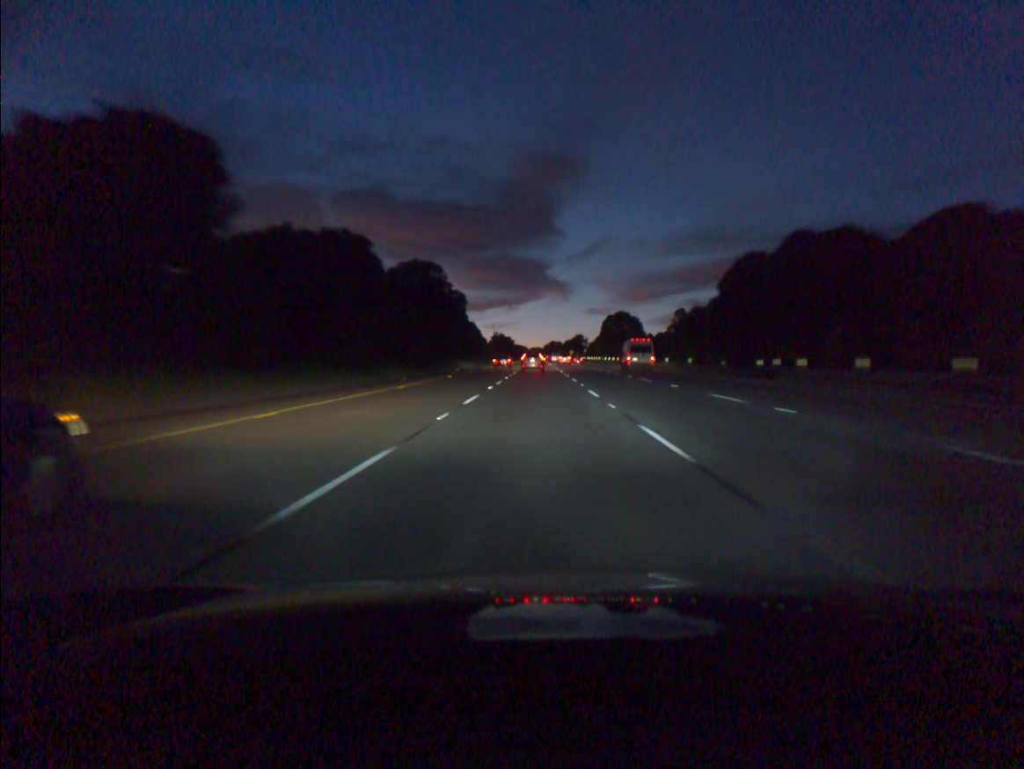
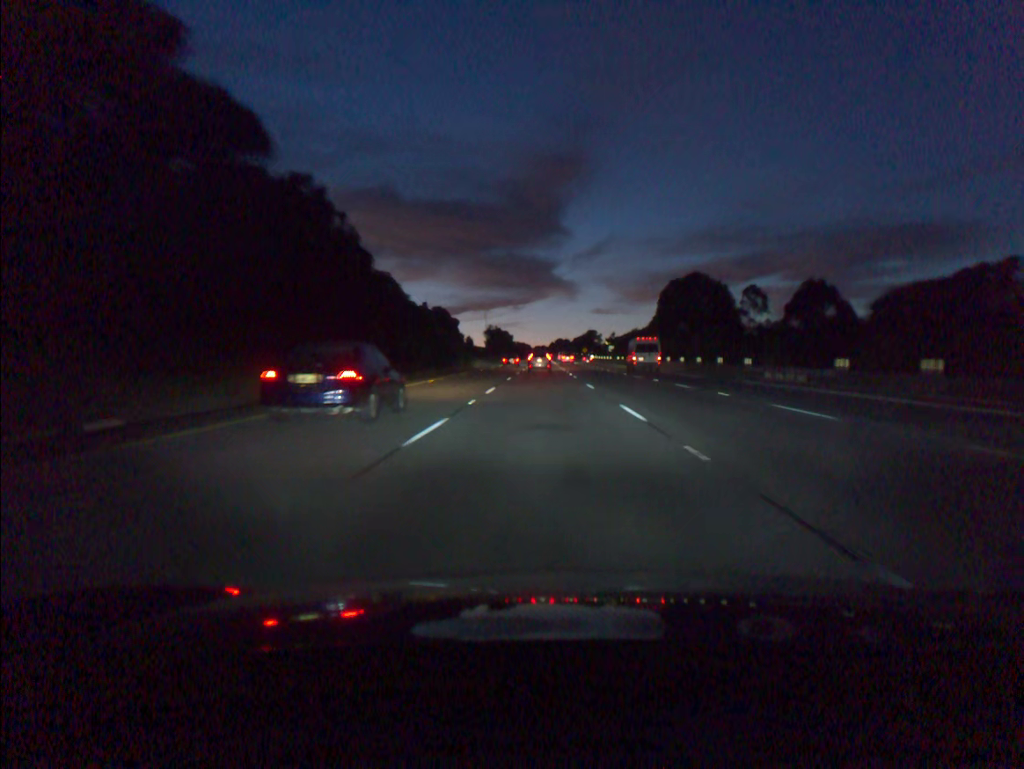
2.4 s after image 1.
(-0.3, +68.0) m; 0°
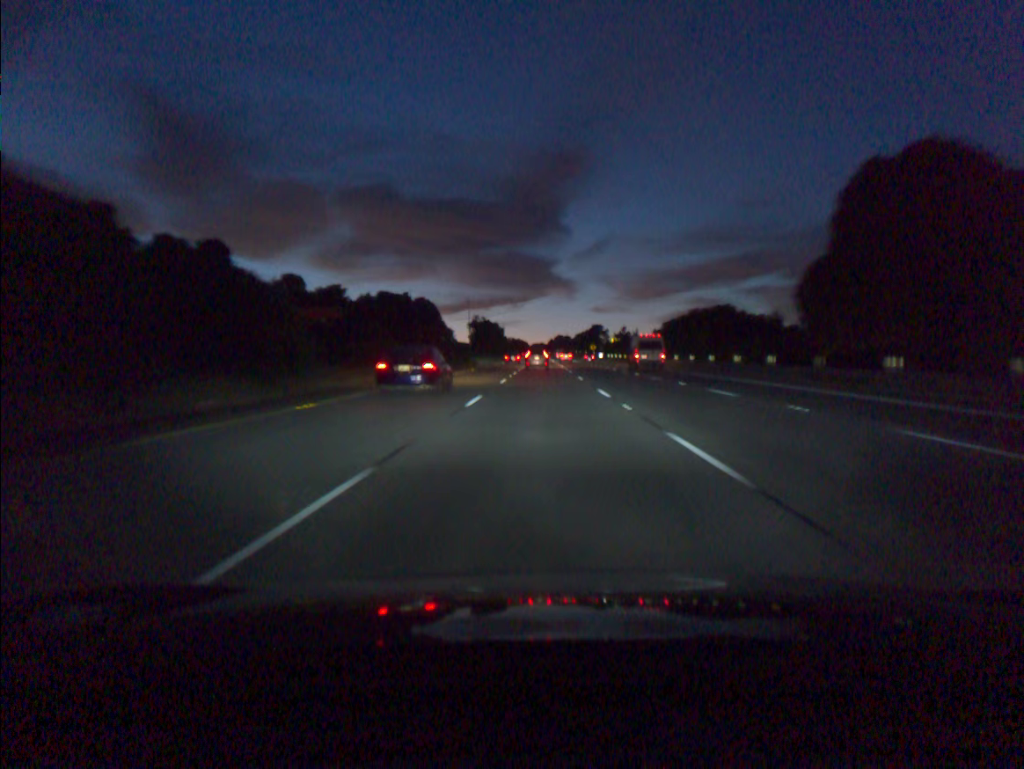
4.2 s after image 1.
(+0.1, +50.6) m; 0°
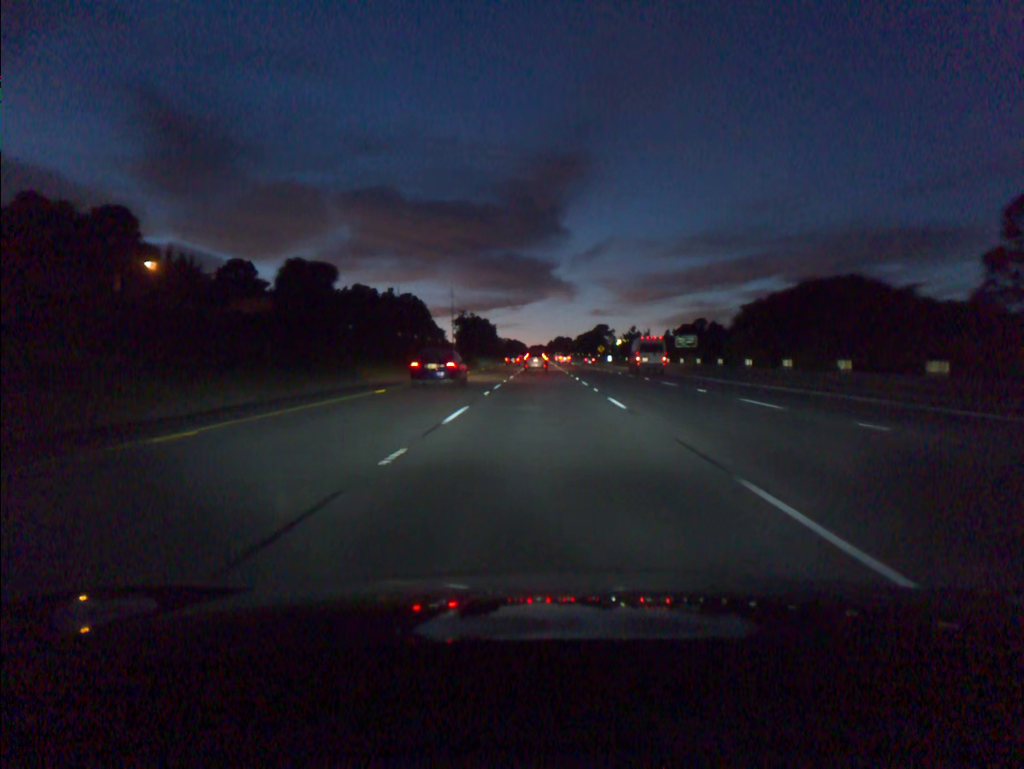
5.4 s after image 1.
(0.0, +33.6) m; 0°
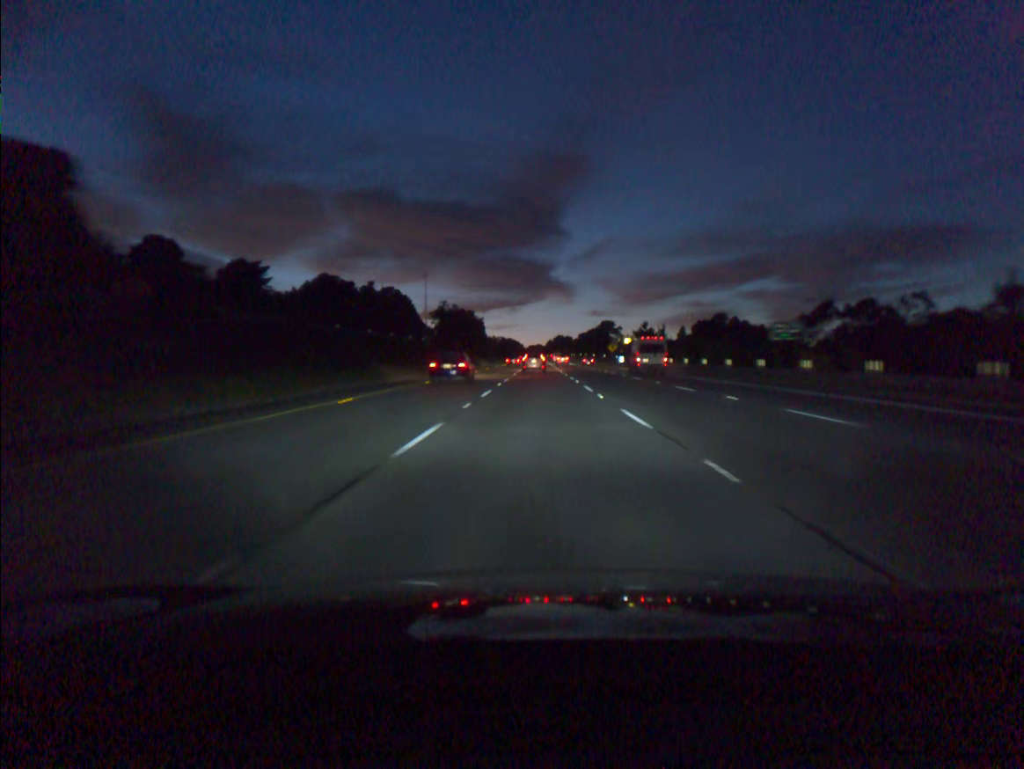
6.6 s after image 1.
(+0.1, +33.6) m; 0°
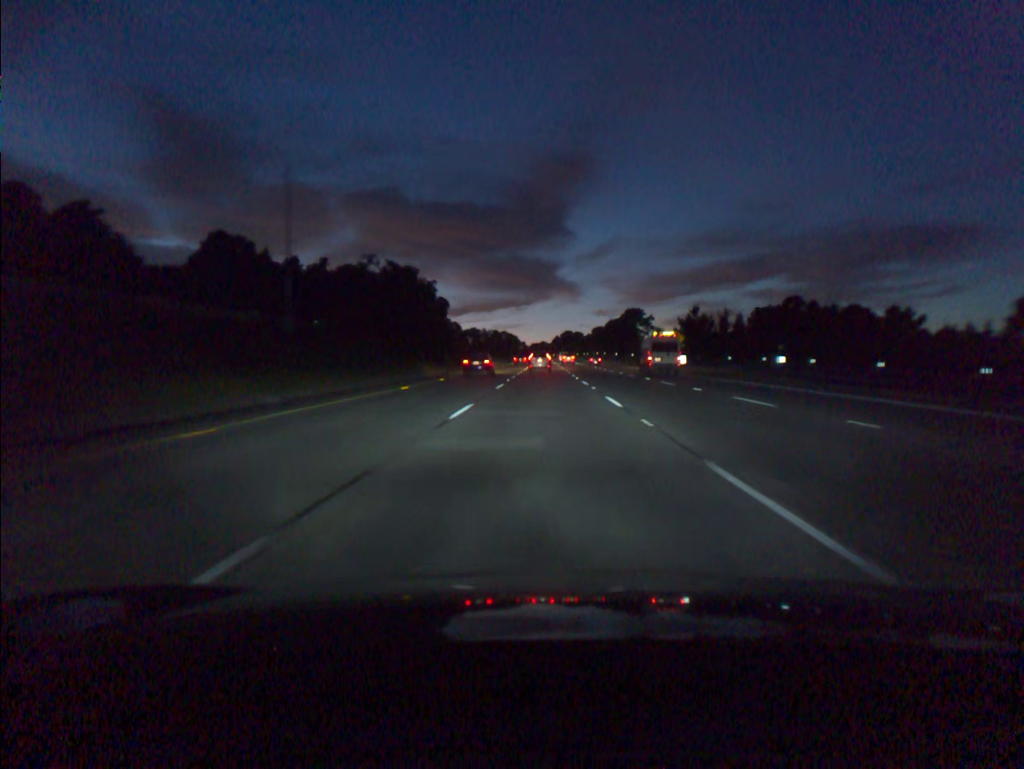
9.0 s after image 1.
(-0.2, +67.6) m; 0°
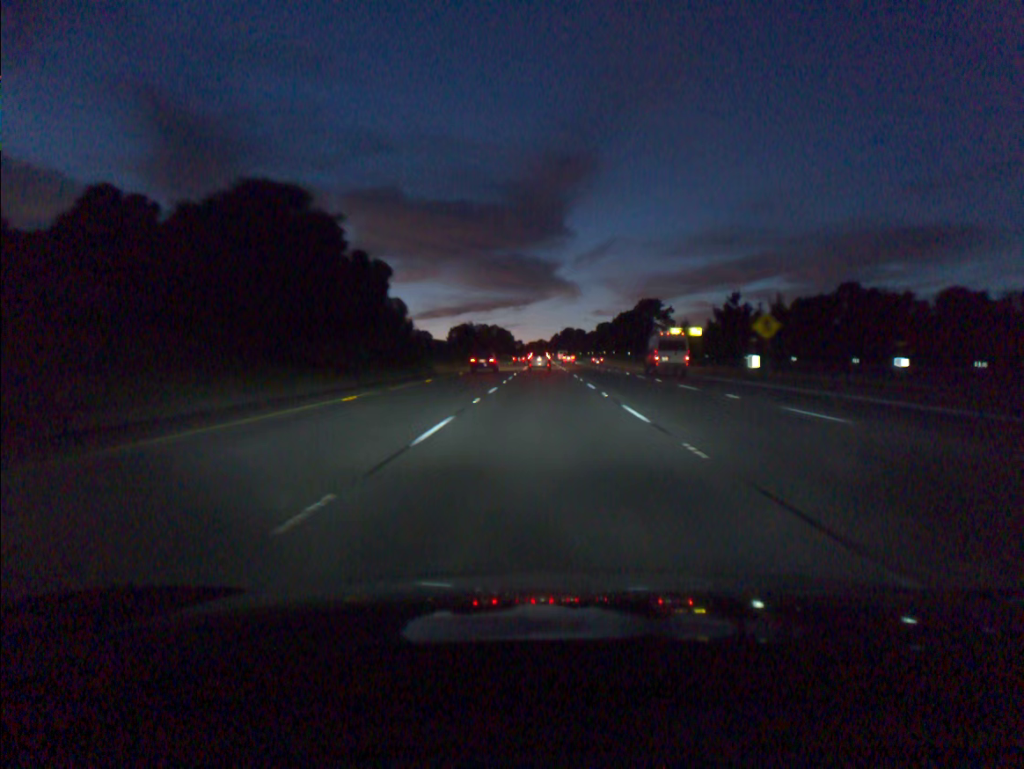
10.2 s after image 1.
(0.0, +33.9) m; 0°
